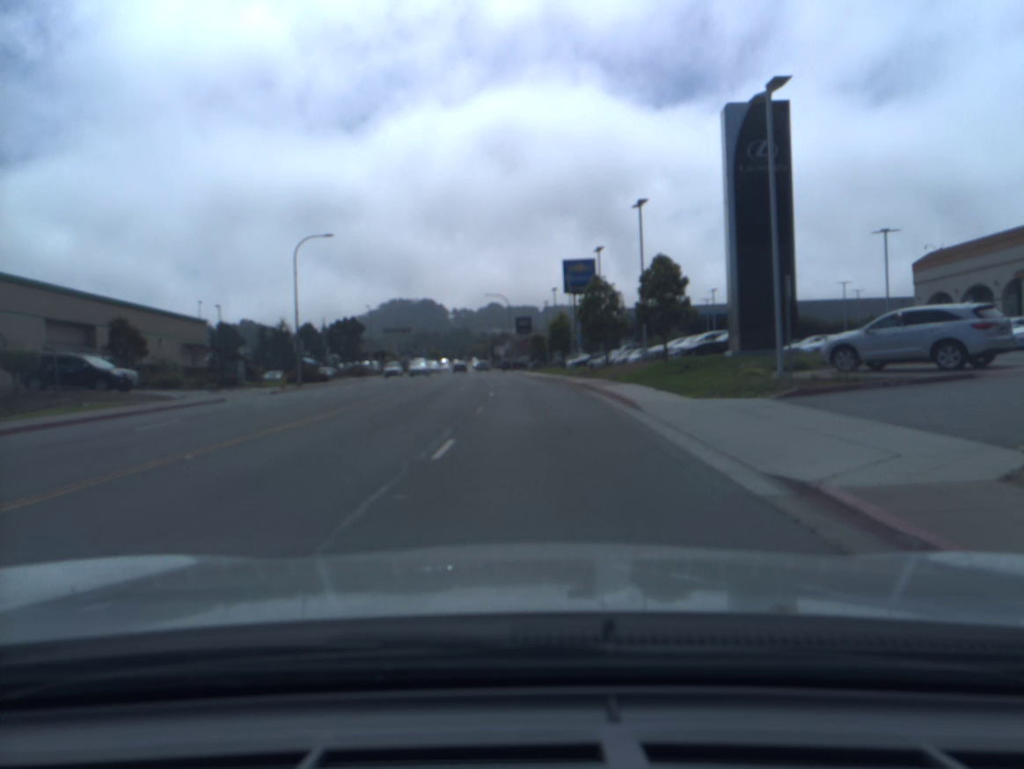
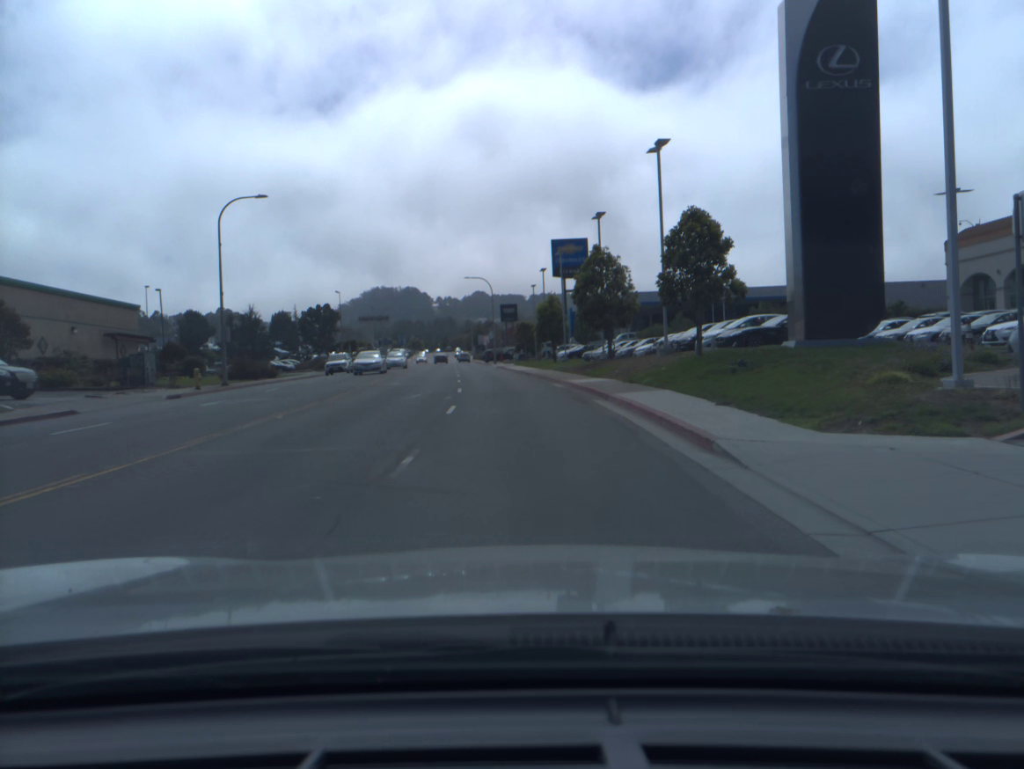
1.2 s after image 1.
(0.0, +9.1) m; 0°
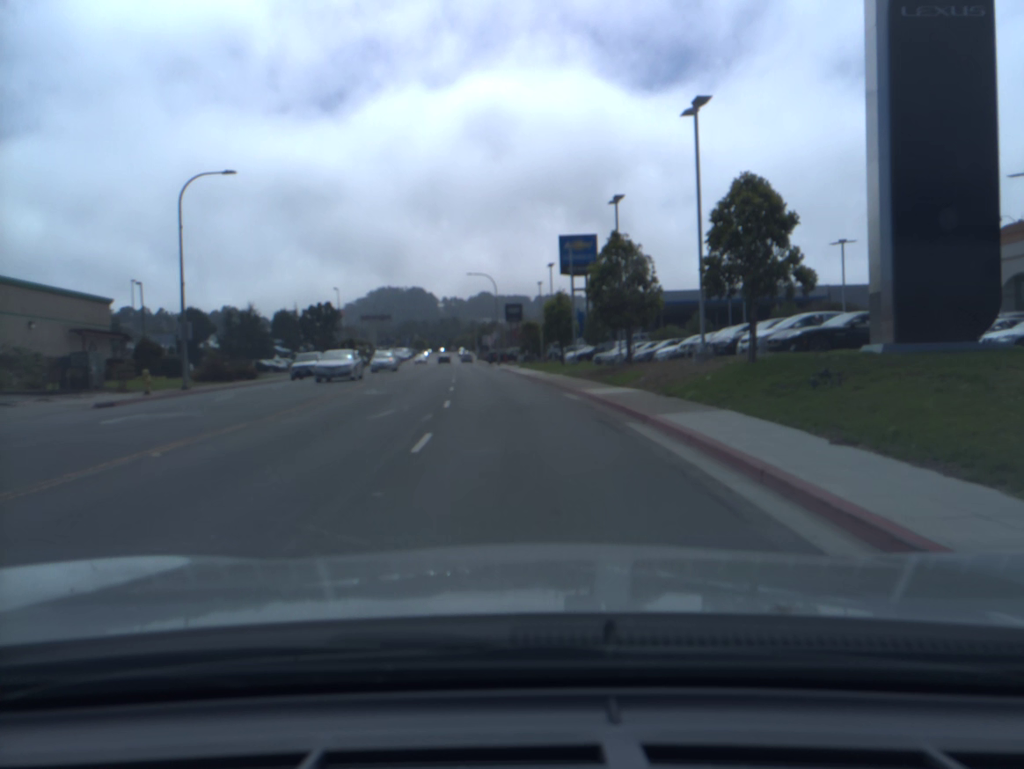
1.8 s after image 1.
(0.0, +5.5) m; 0°
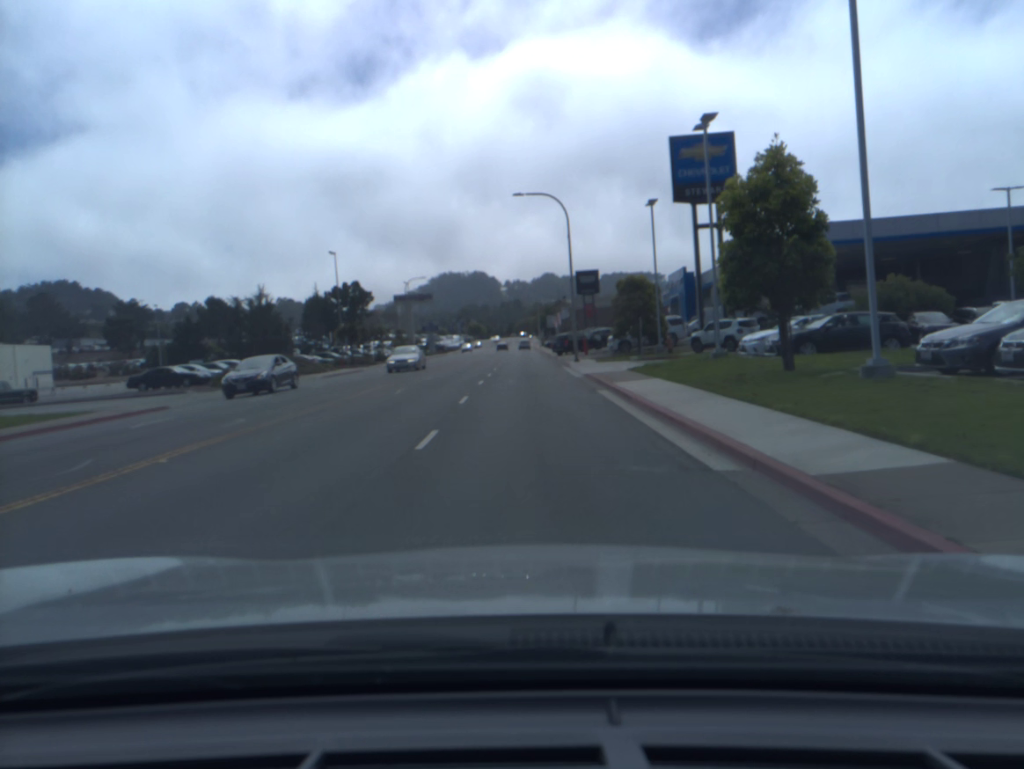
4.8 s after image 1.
(-1.7, +36.2) m; -5°
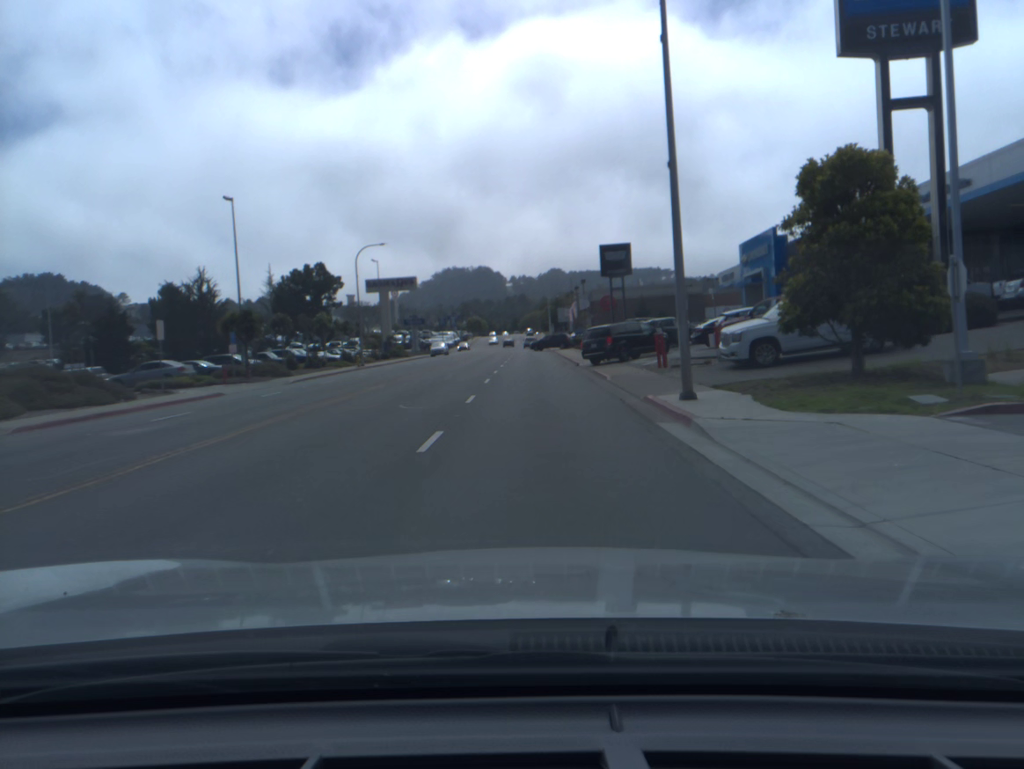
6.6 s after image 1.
(-0.1, +28.5) m; -1°
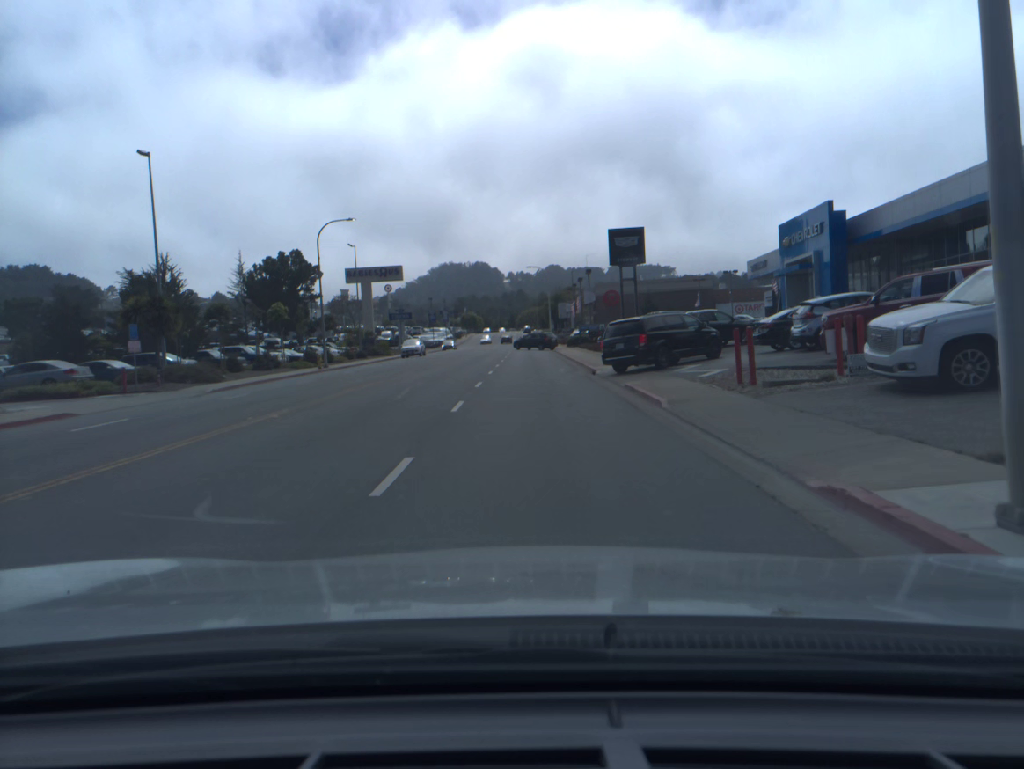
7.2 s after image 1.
(0.0, +10.4) m; 0°
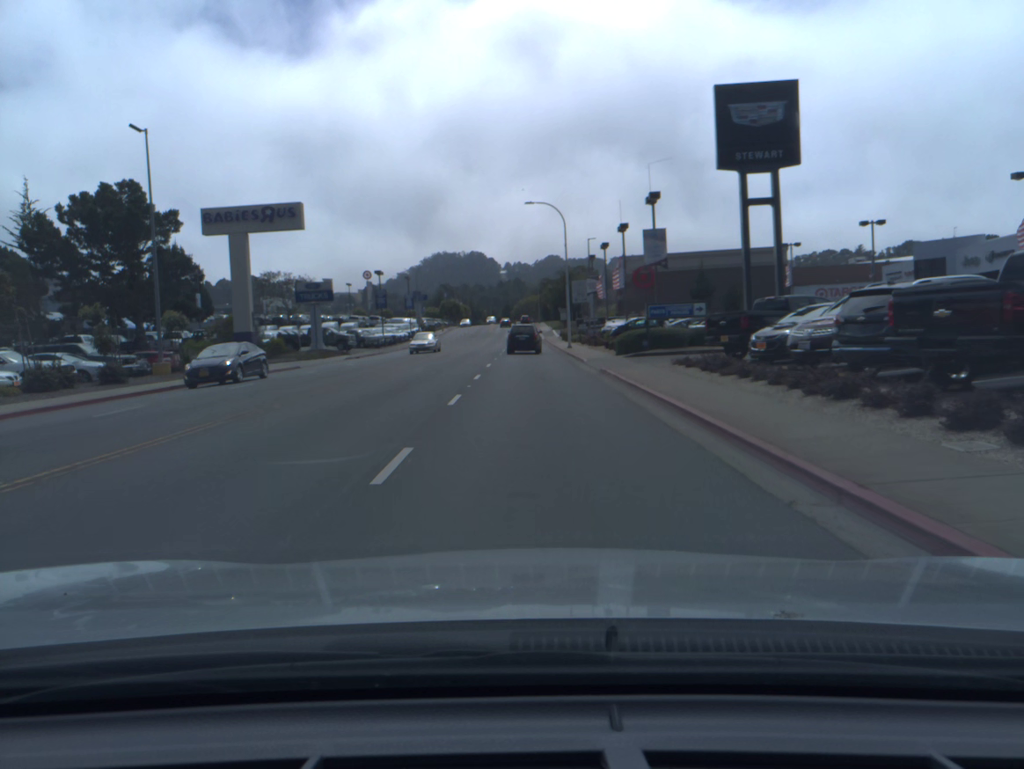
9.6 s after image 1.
(+0.1, +43.1) m; 0°
